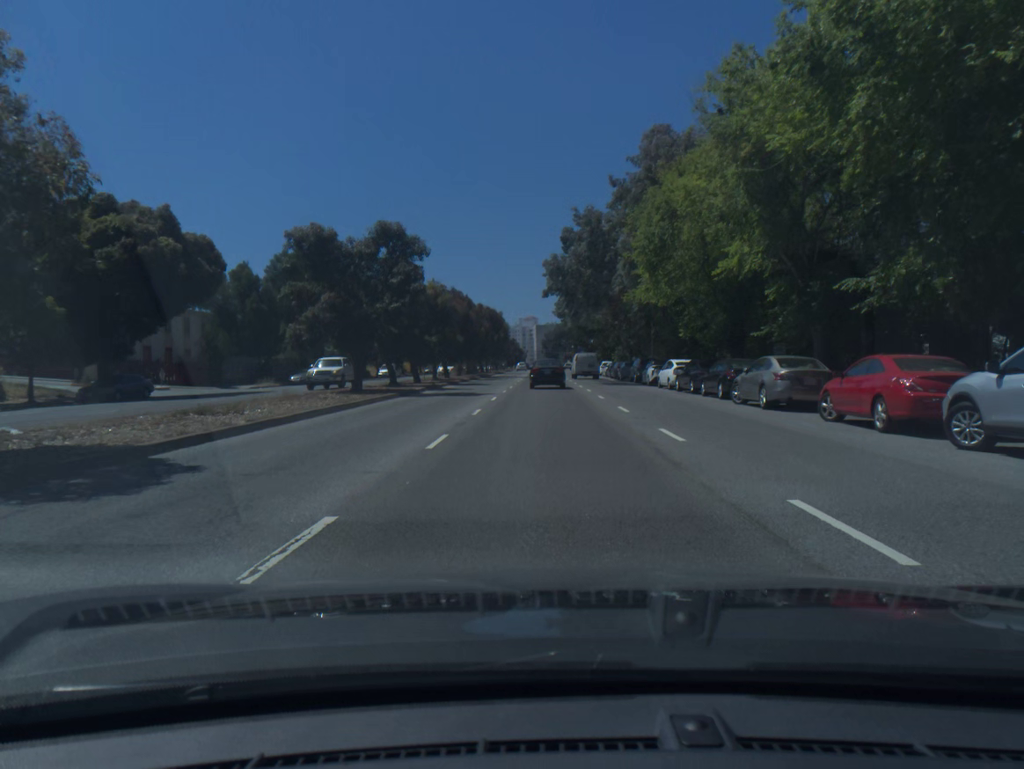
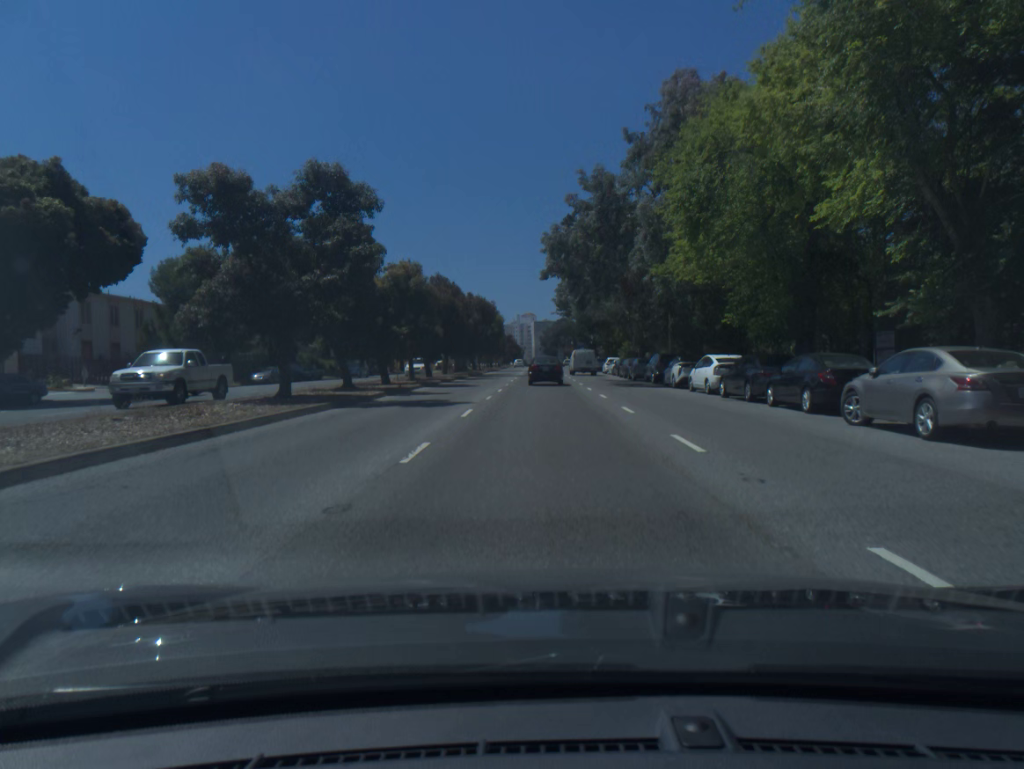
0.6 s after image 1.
(0.0, +9.1) m; 0°
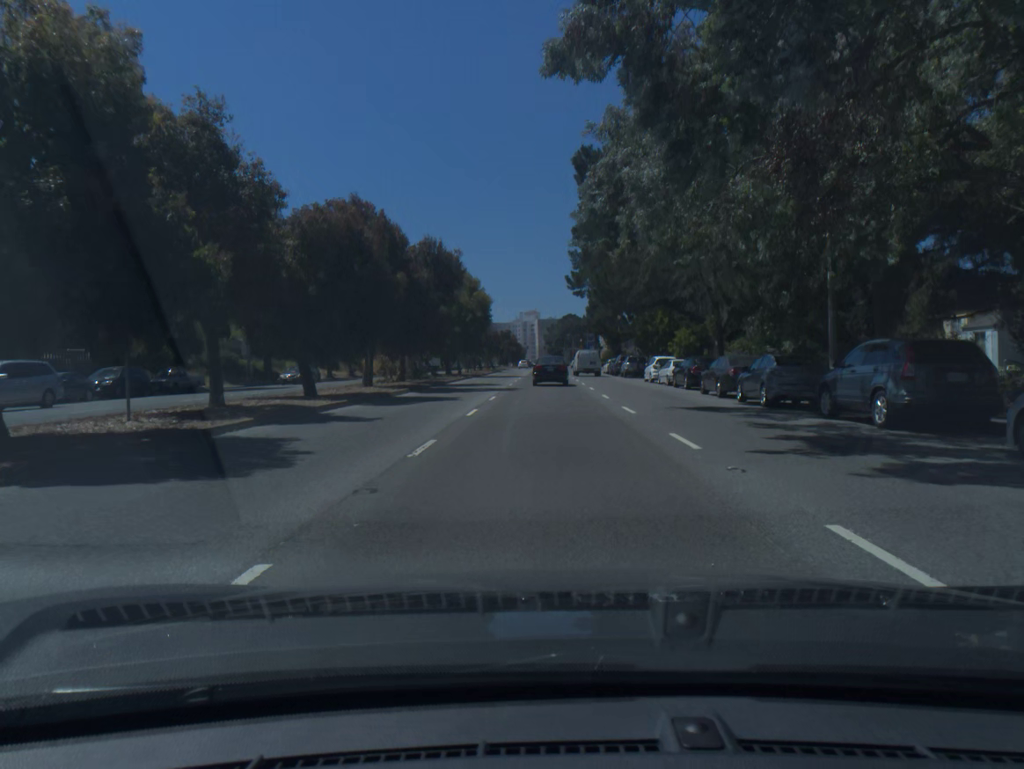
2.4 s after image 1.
(0.0, +28.1) m; 0°
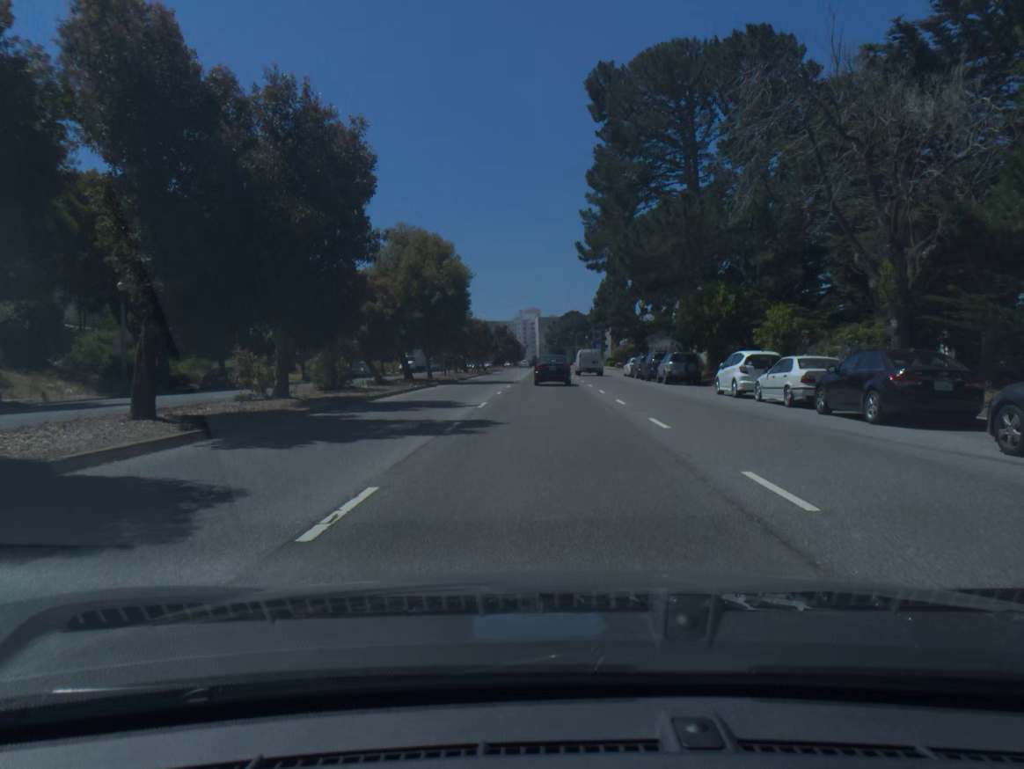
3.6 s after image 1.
(0.0, +19.0) m; 0°
